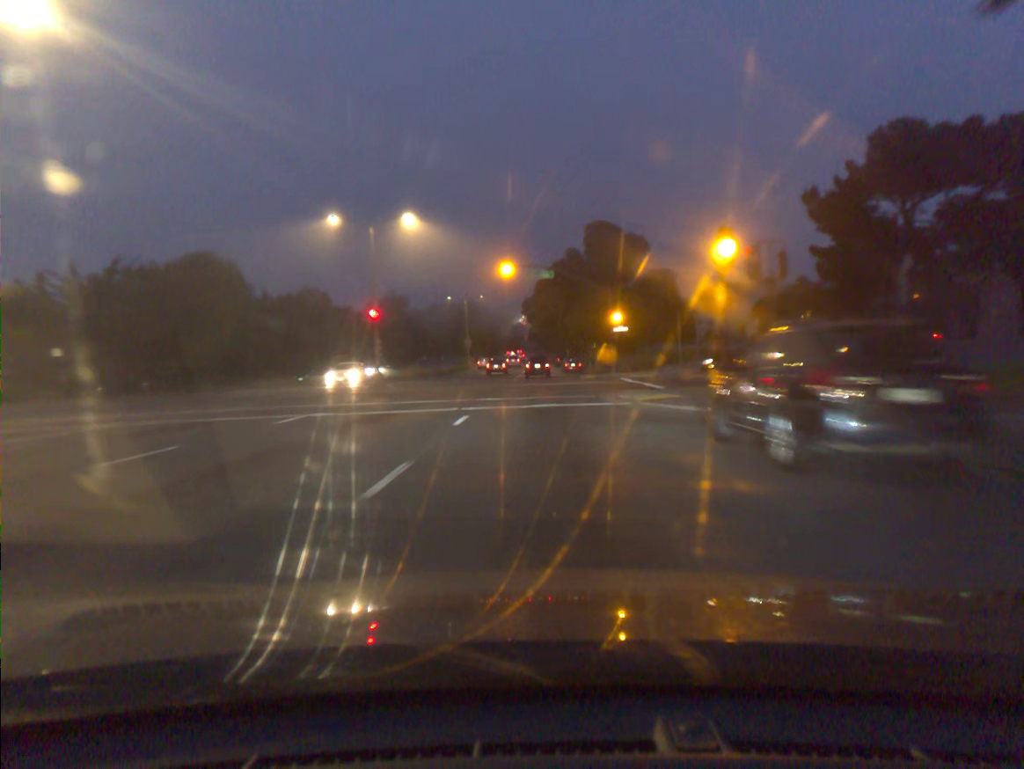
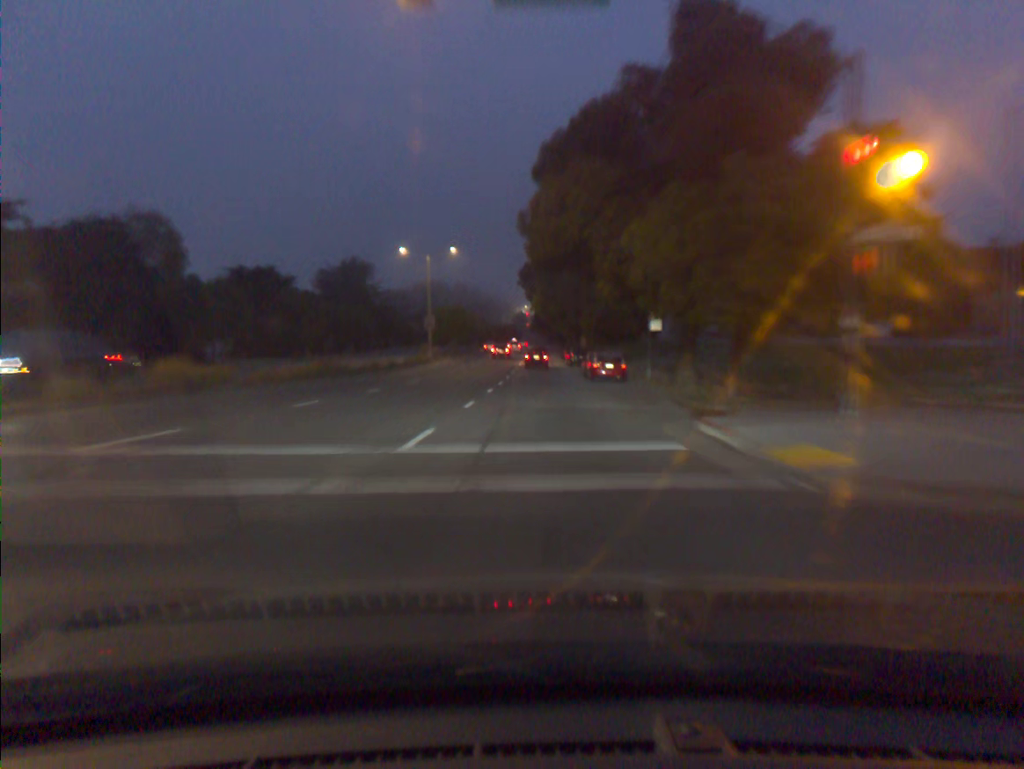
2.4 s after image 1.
(-0.1, +39.1) m; 0°
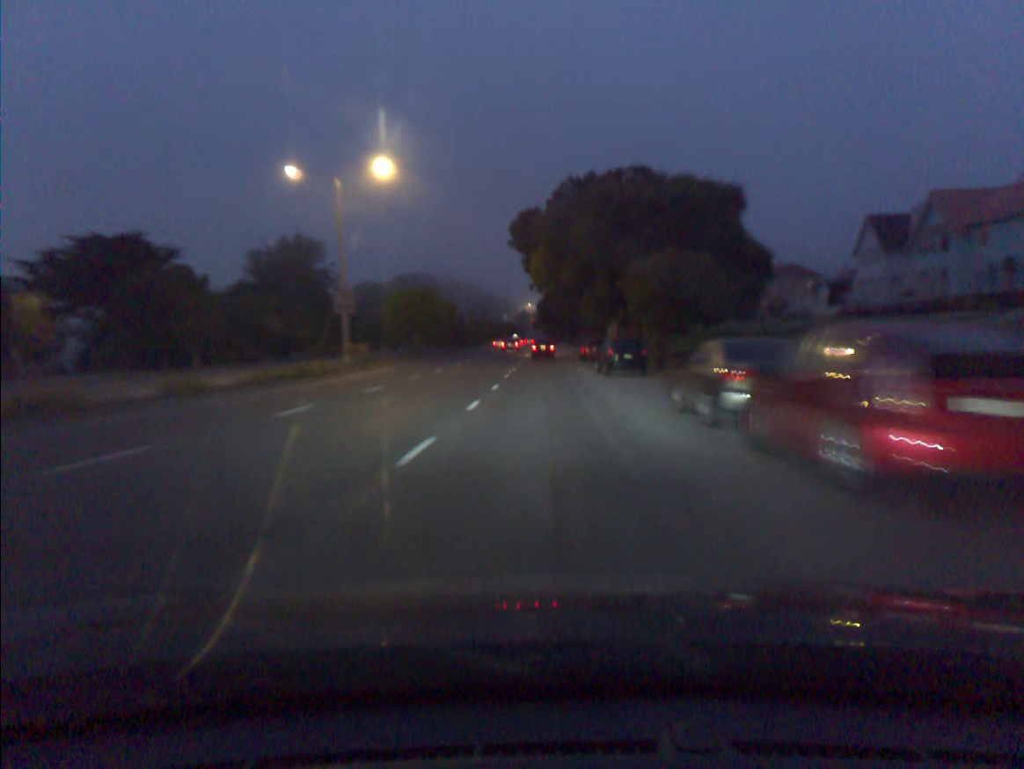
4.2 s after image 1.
(0.0, +30.9) m; 0°
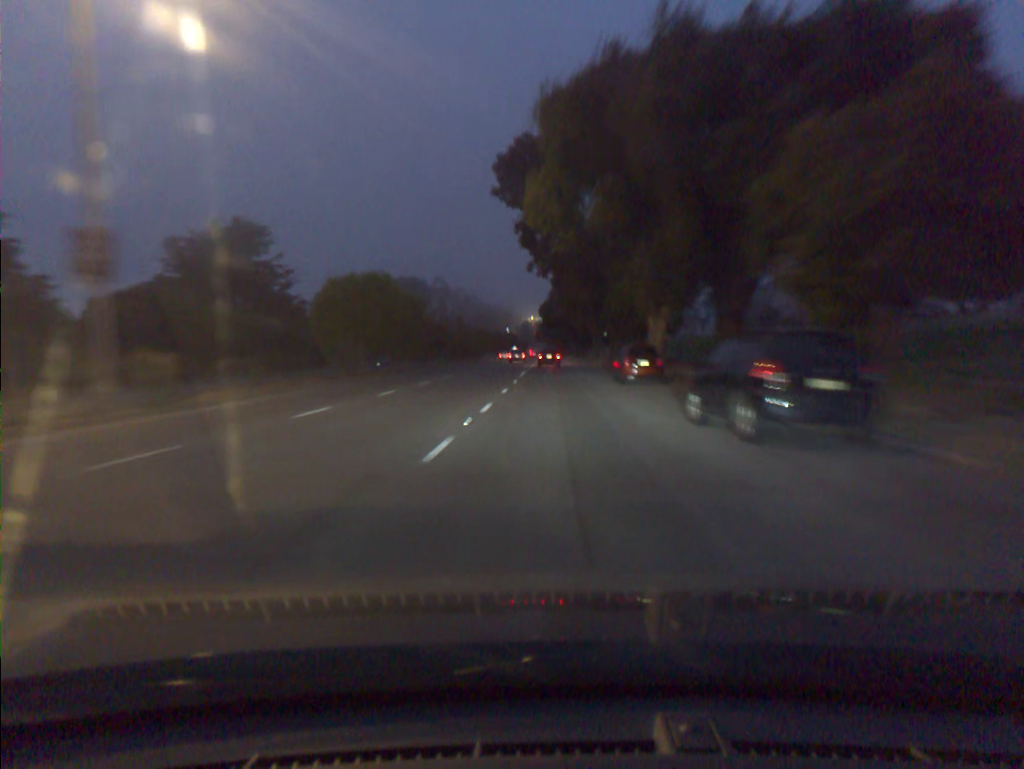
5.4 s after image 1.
(-0.1, +21.5) m; 0°
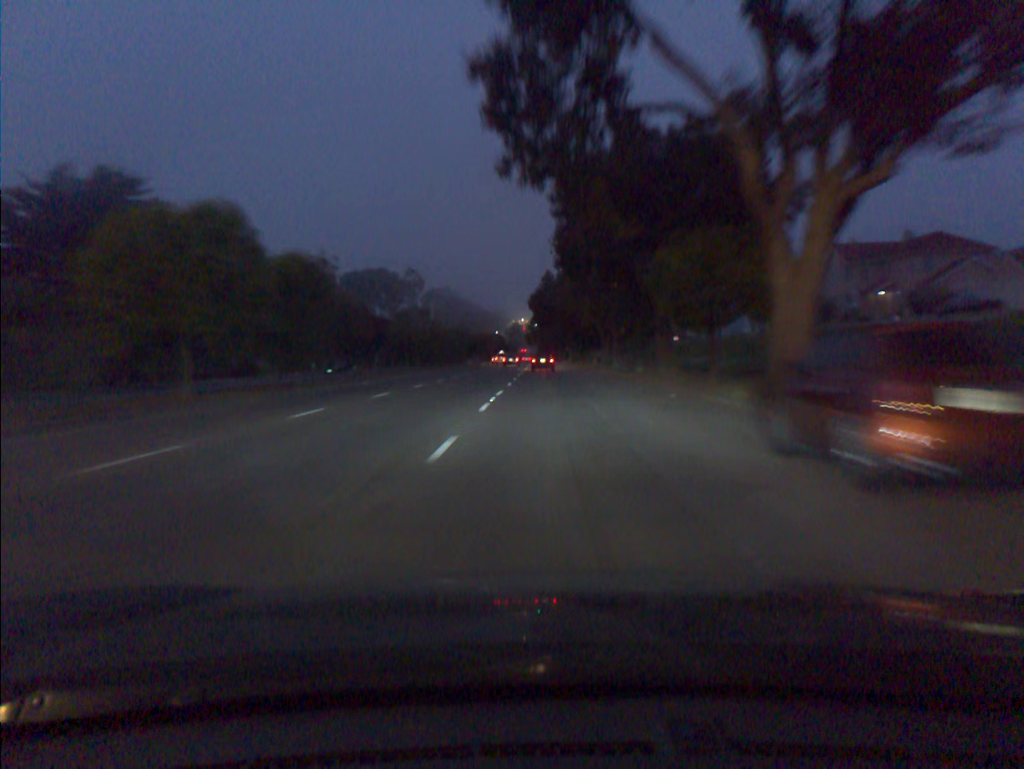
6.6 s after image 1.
(0.0, +22.0) m; 0°
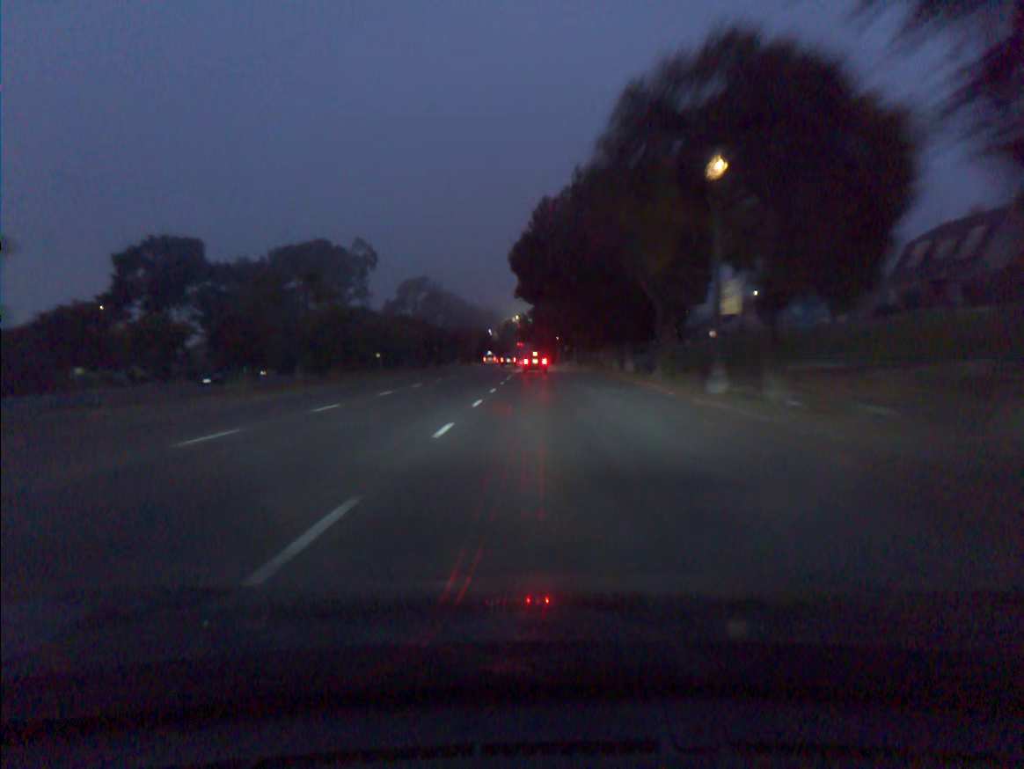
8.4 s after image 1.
(+0.2, +33.3) m; 0°
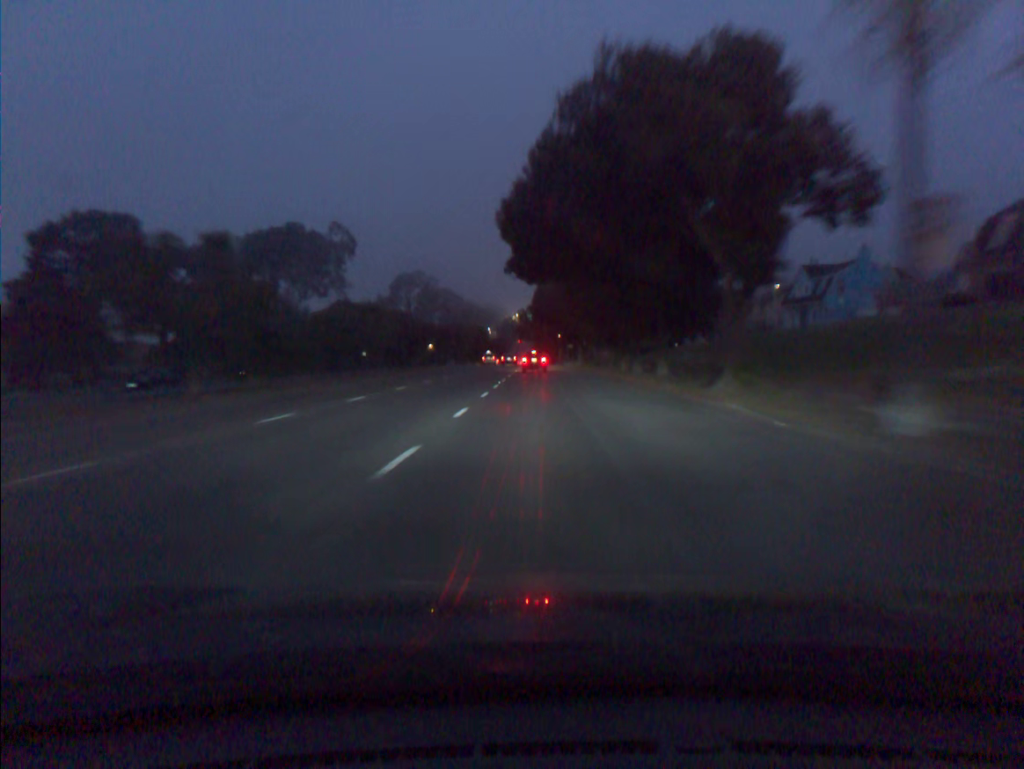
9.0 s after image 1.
(0.0, +11.2) m; 0°
